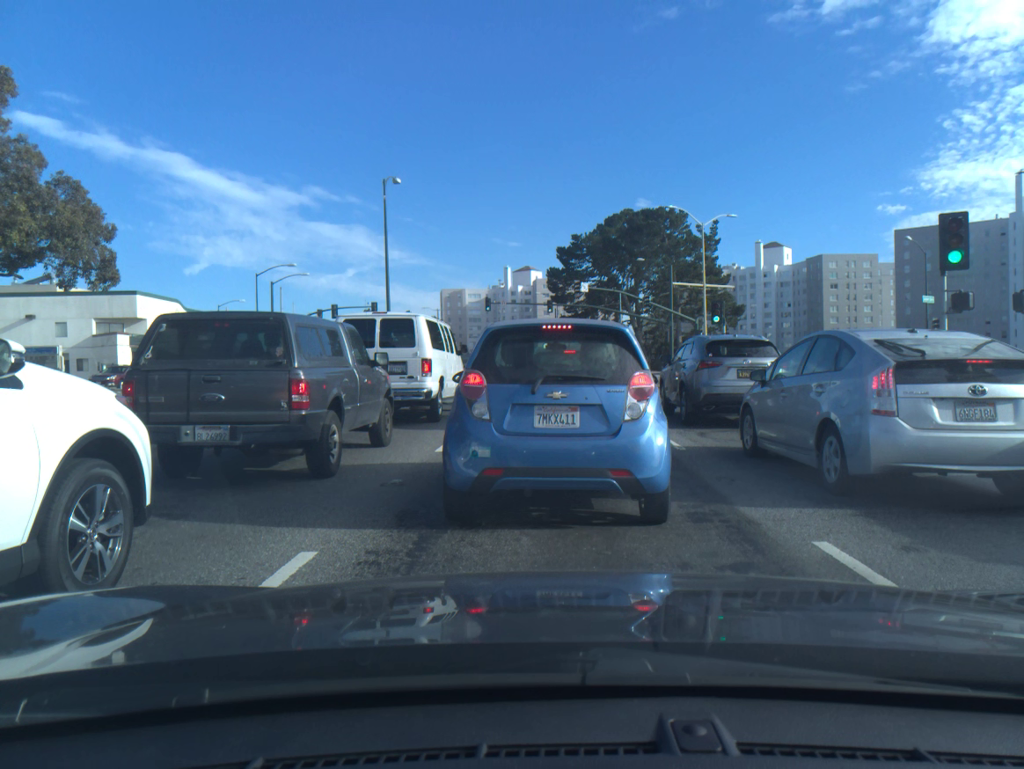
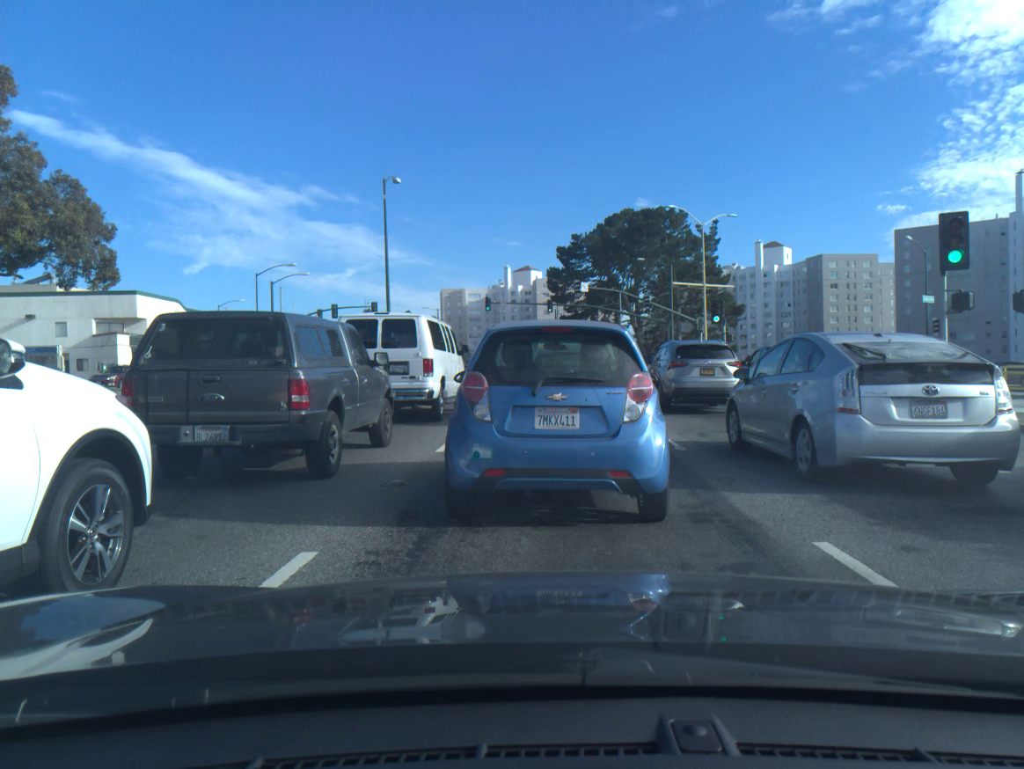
(0.0, 0.0) m; 0°
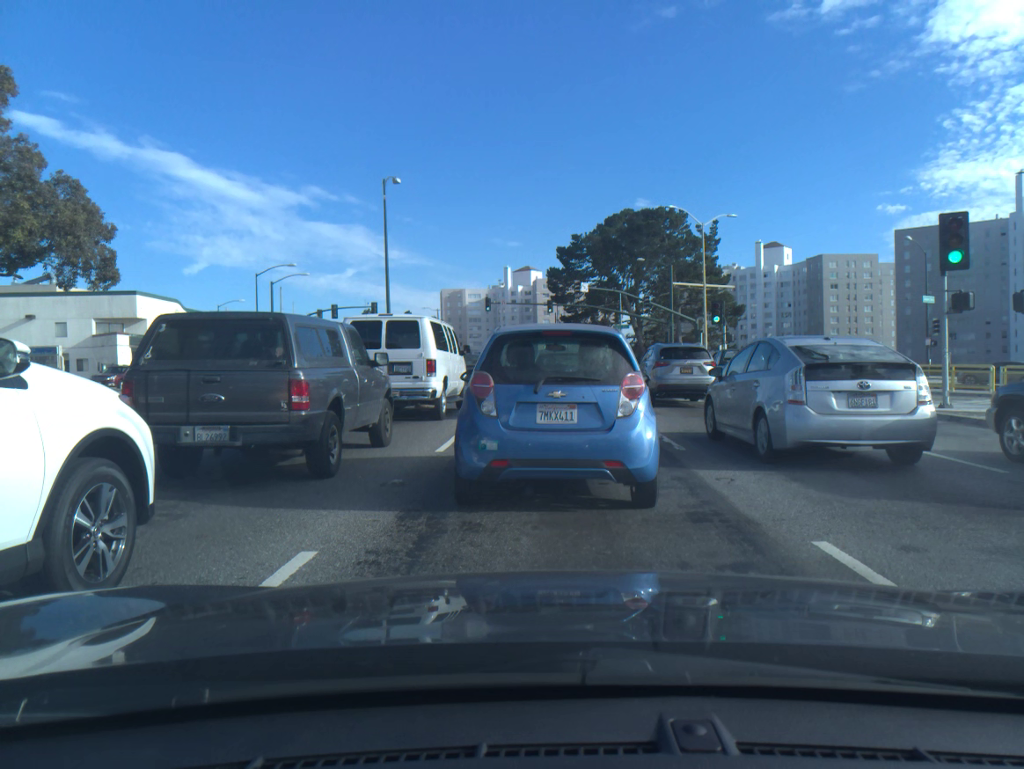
(0.0, 0.0) m; 0°
